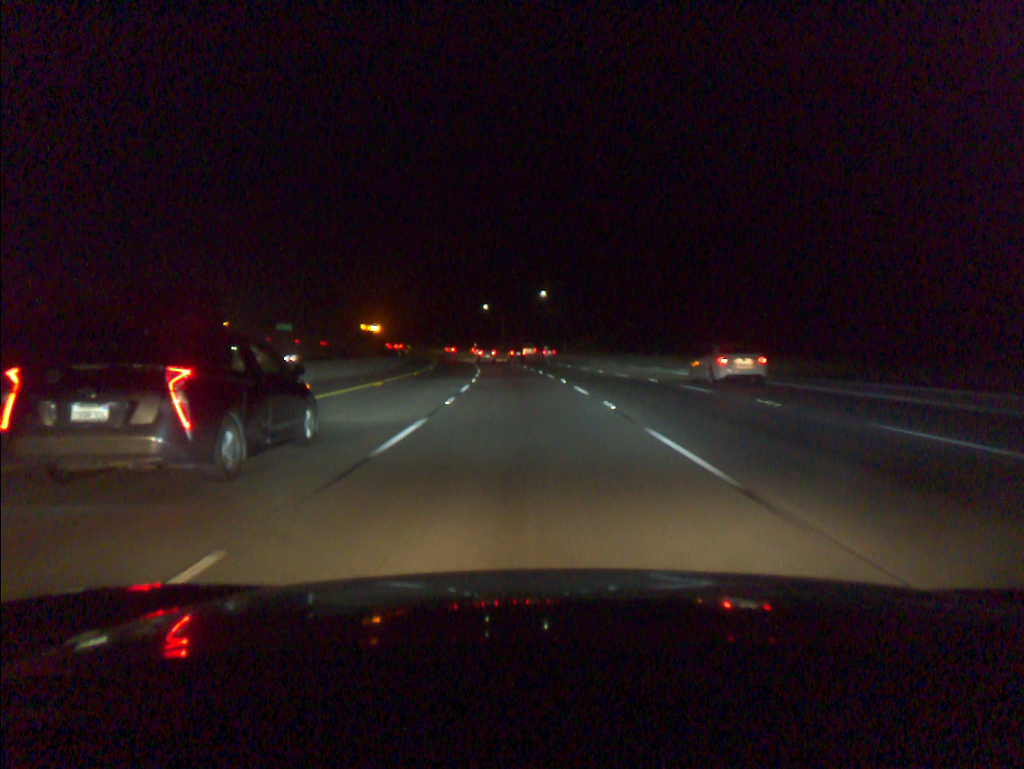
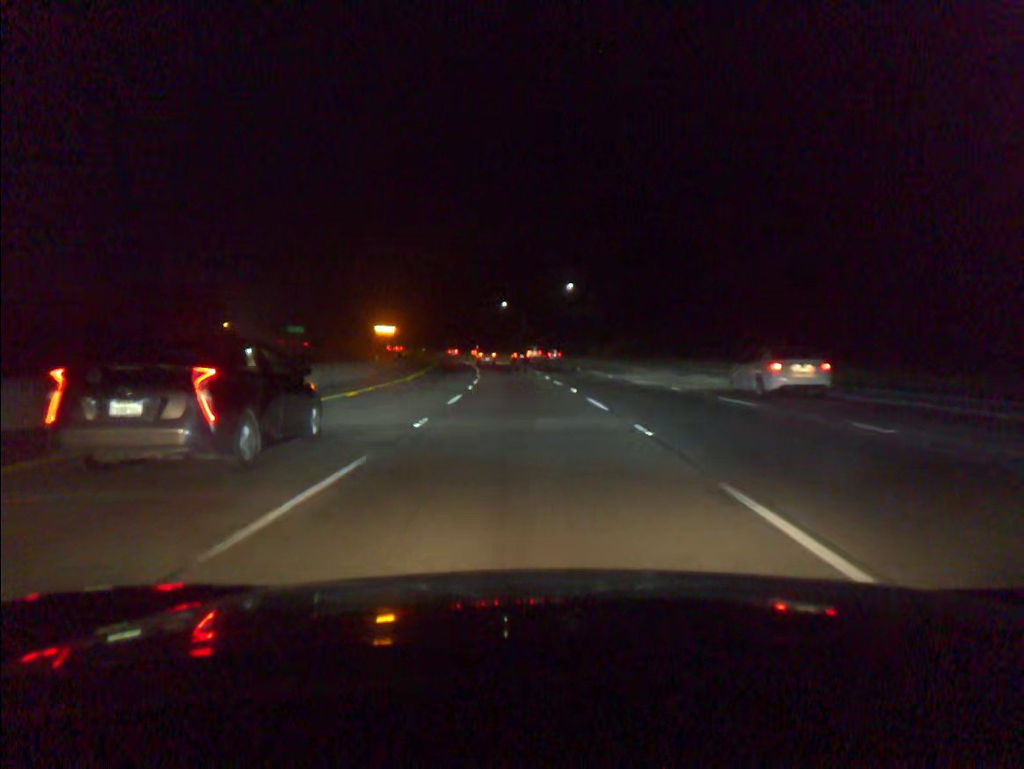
(-0.3, +19.2) m; -2°
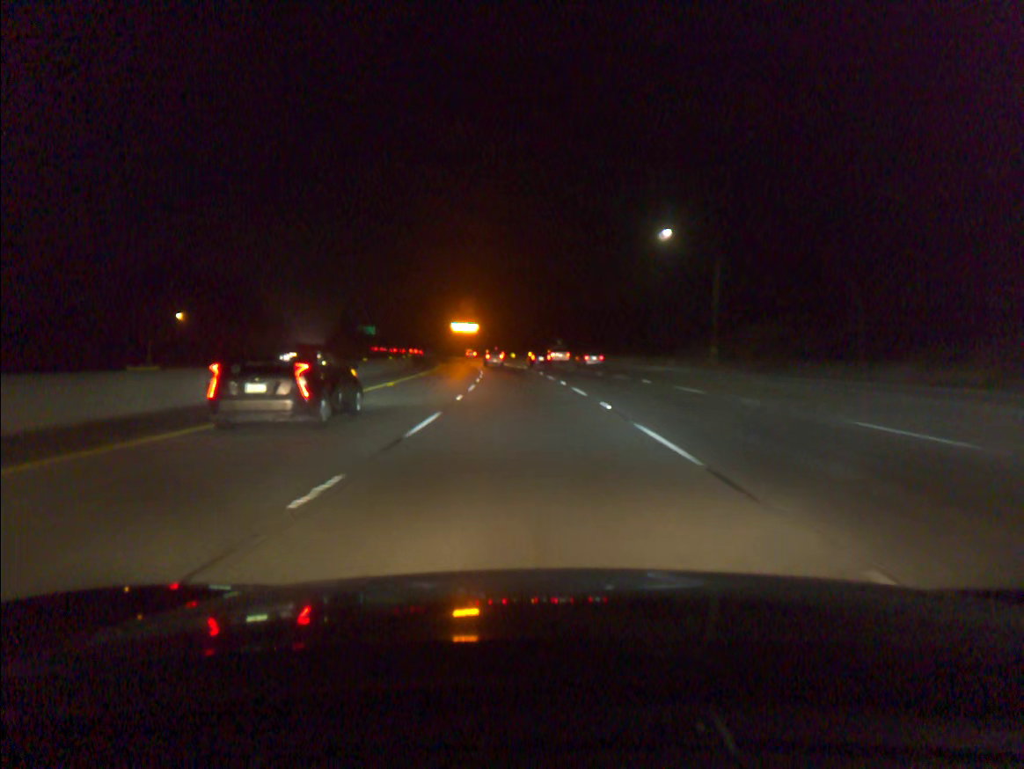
(-7.3, +95.2) m; -9°
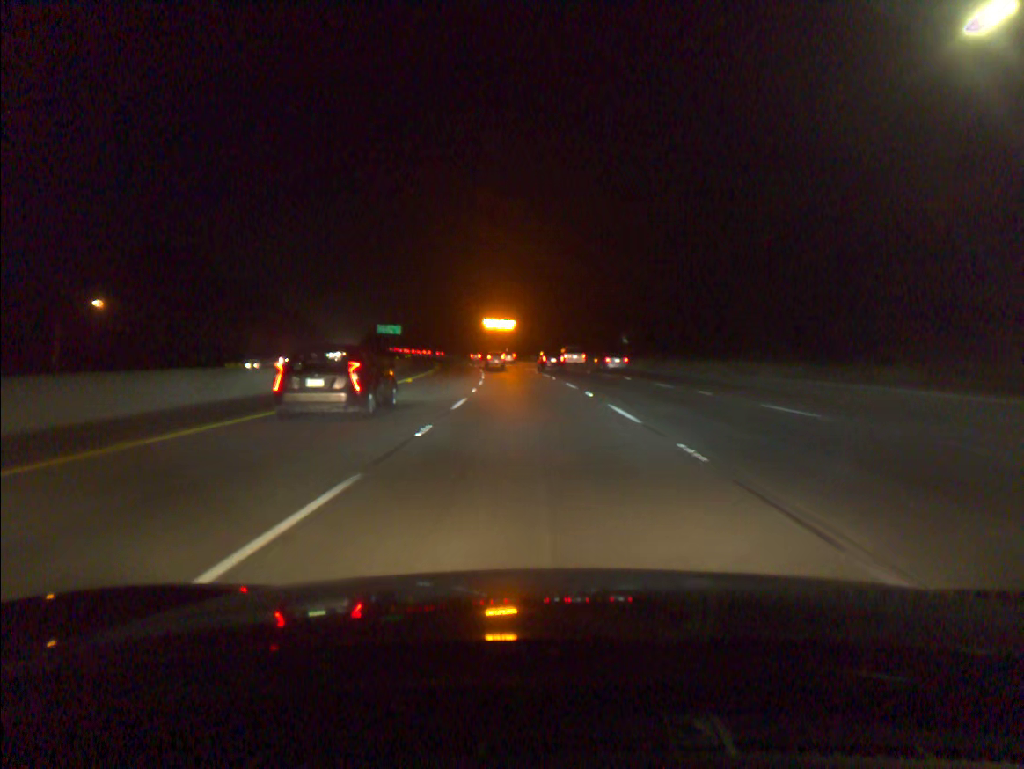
(-1.2, +38.1) m; -3°
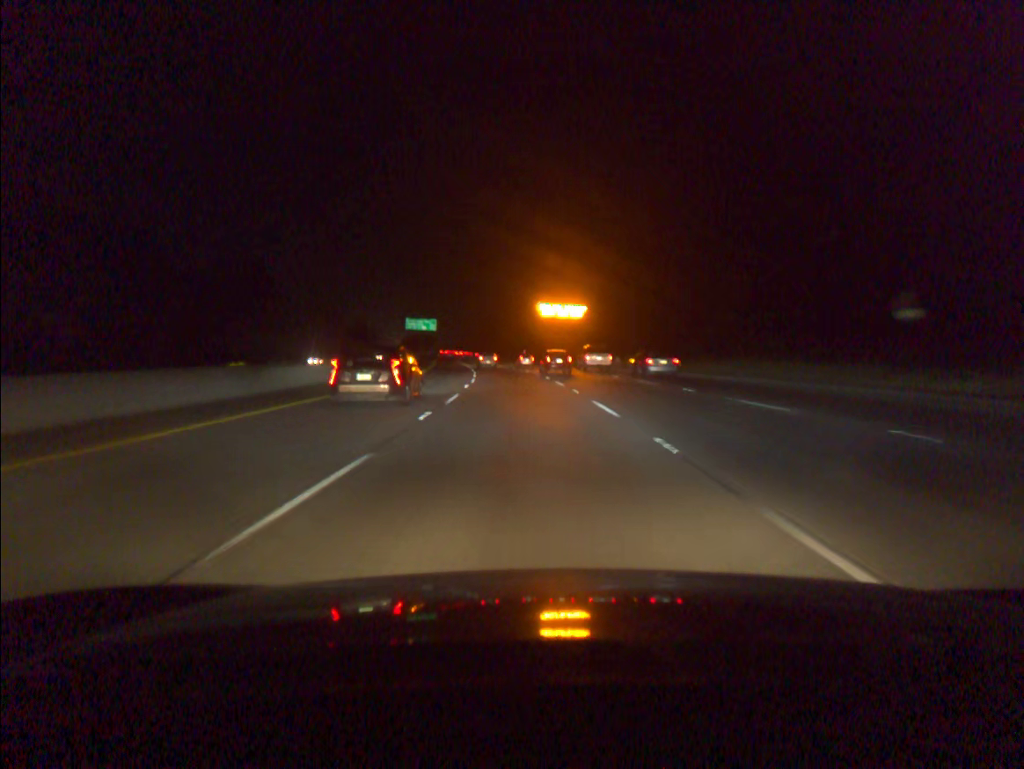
(-2.2, +57.1) m; -5°
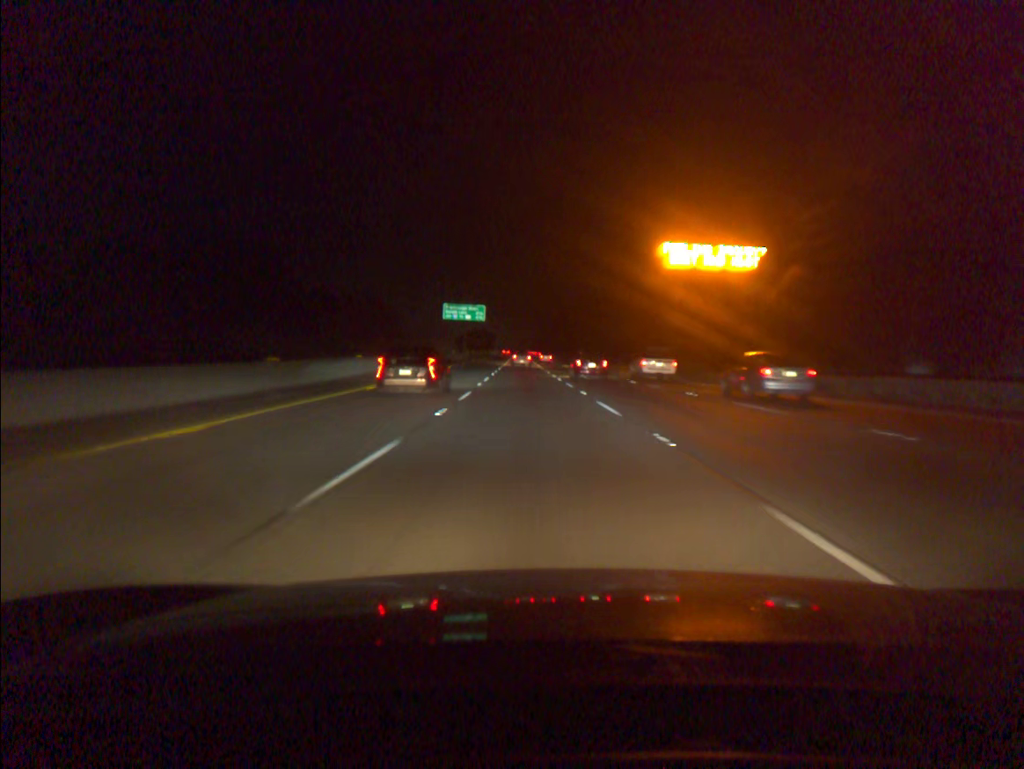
(-2.9, +56.9) m; -6°
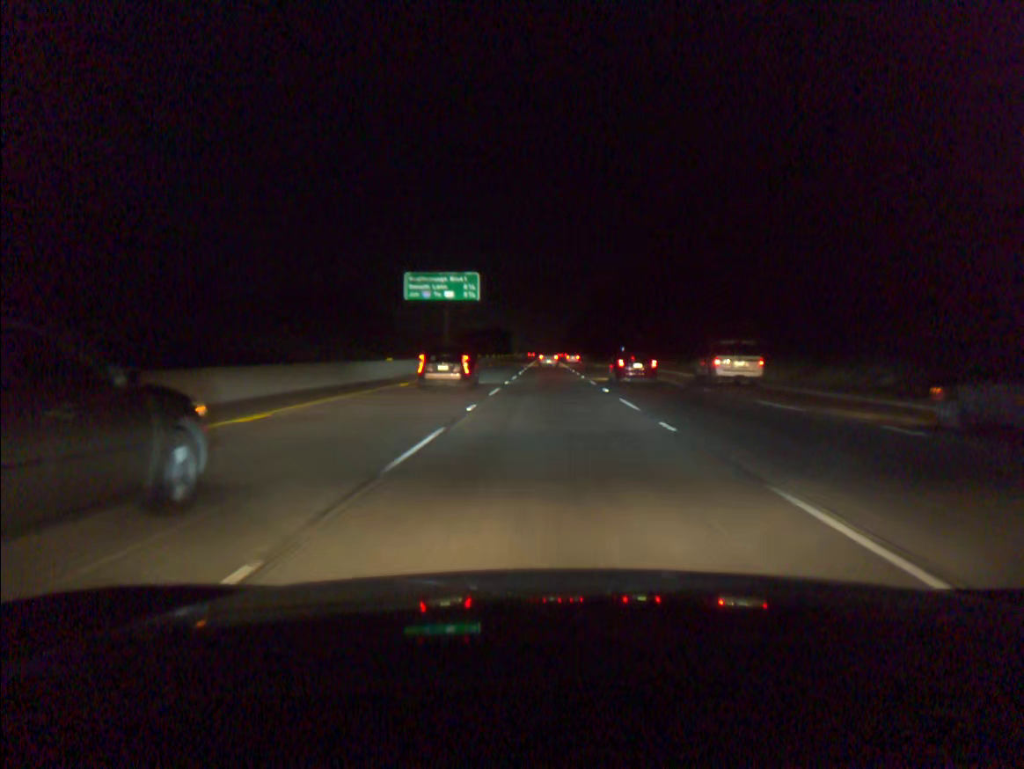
(-1.3, +57.0) m; -2°
